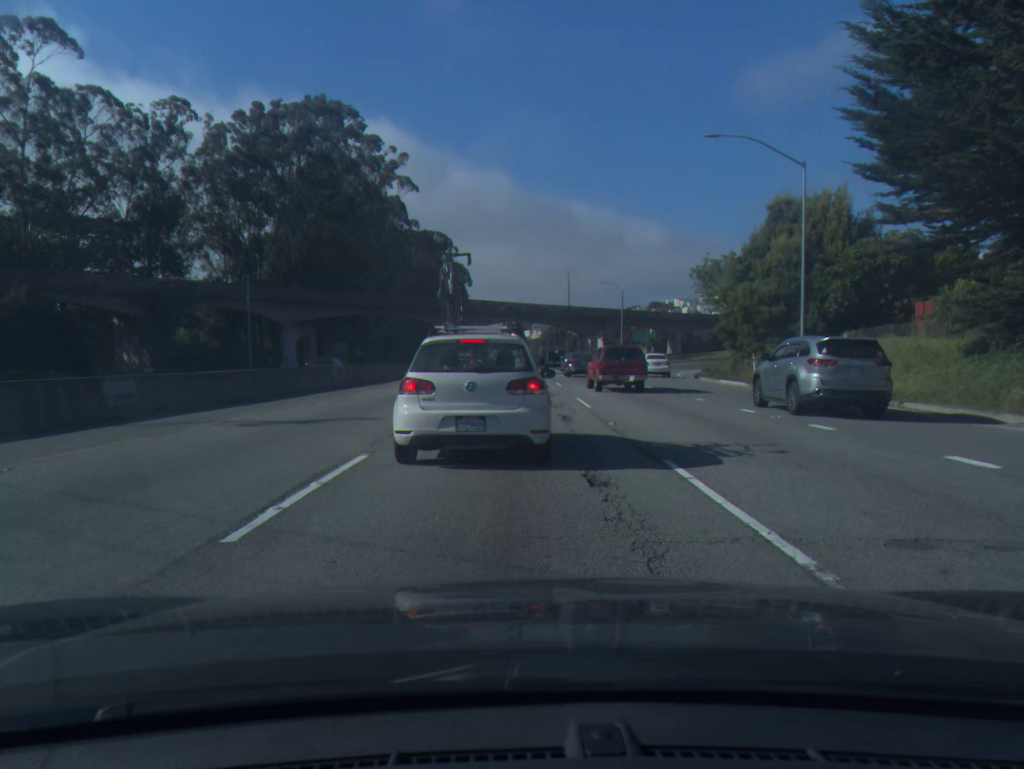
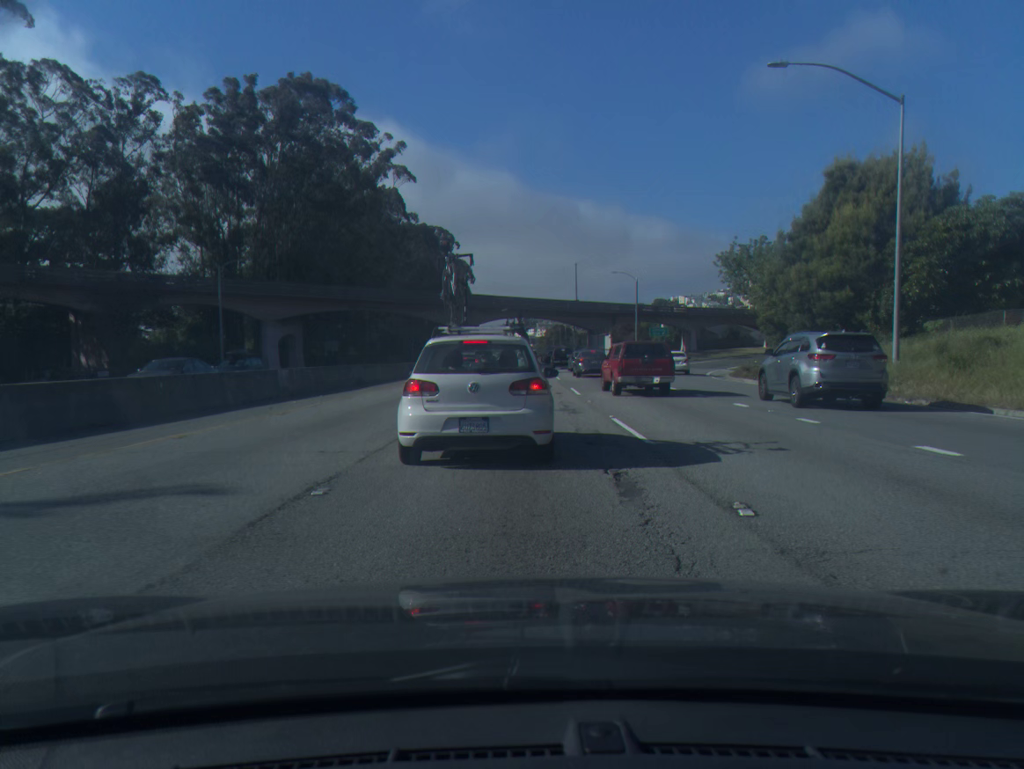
(0.0, +8.2) m; 0°
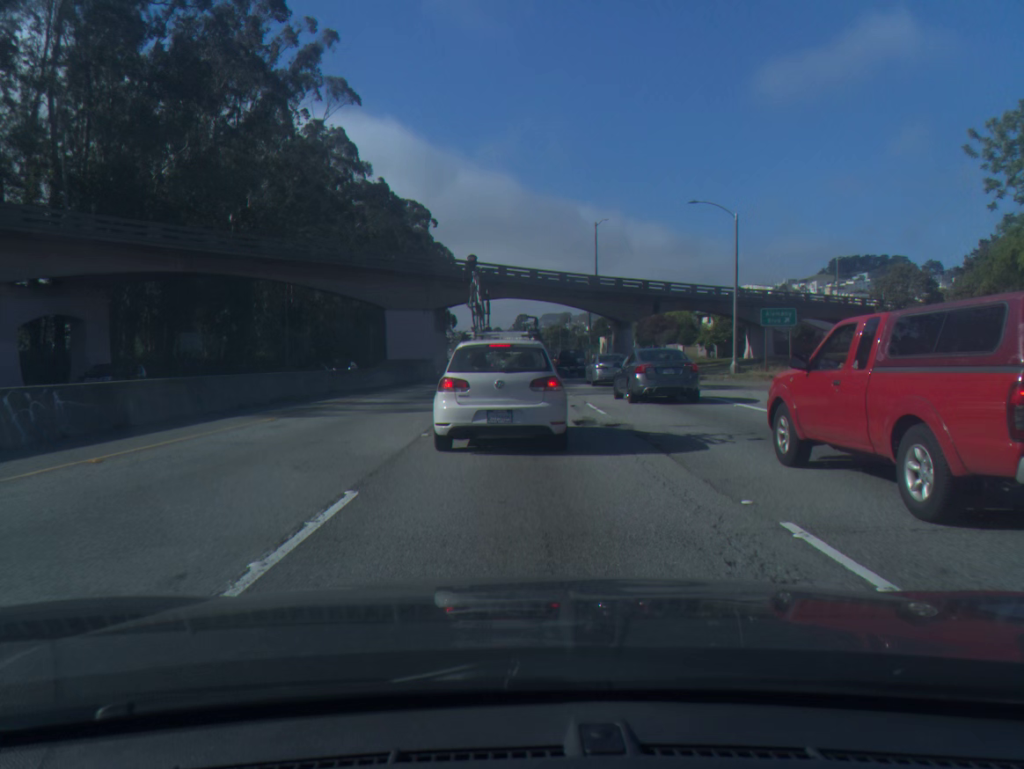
(+0.2, +38.5) m; +1°
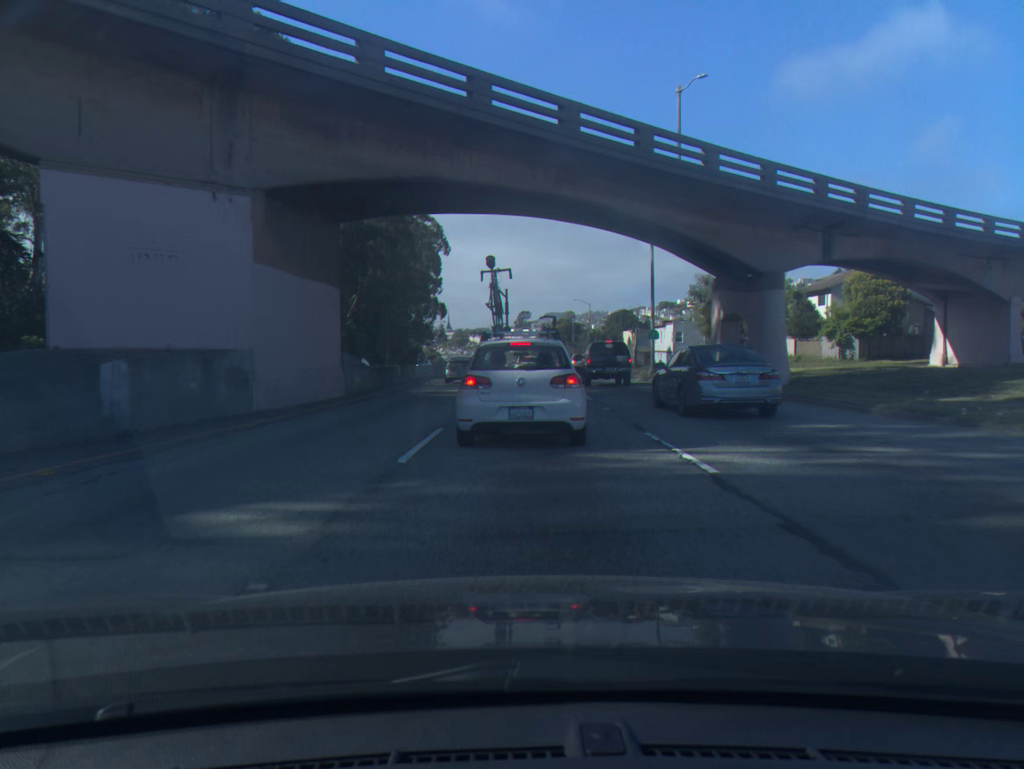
(-0.1, +38.0) m; 0°
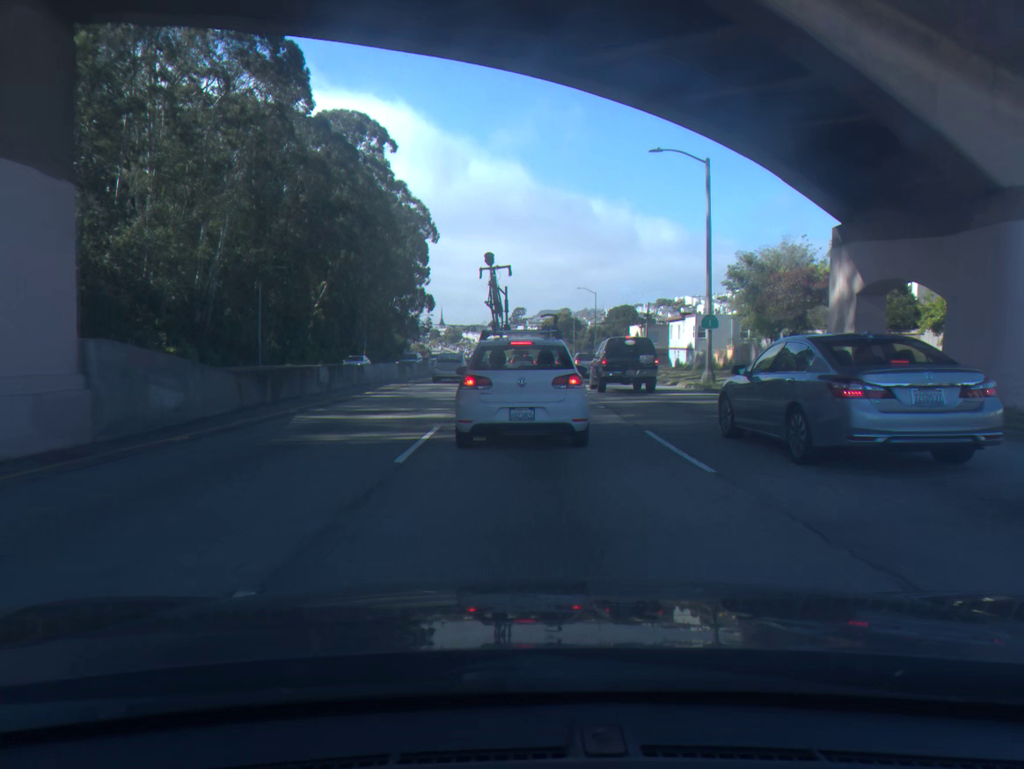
(+0.1, +14.8) m; +1°
